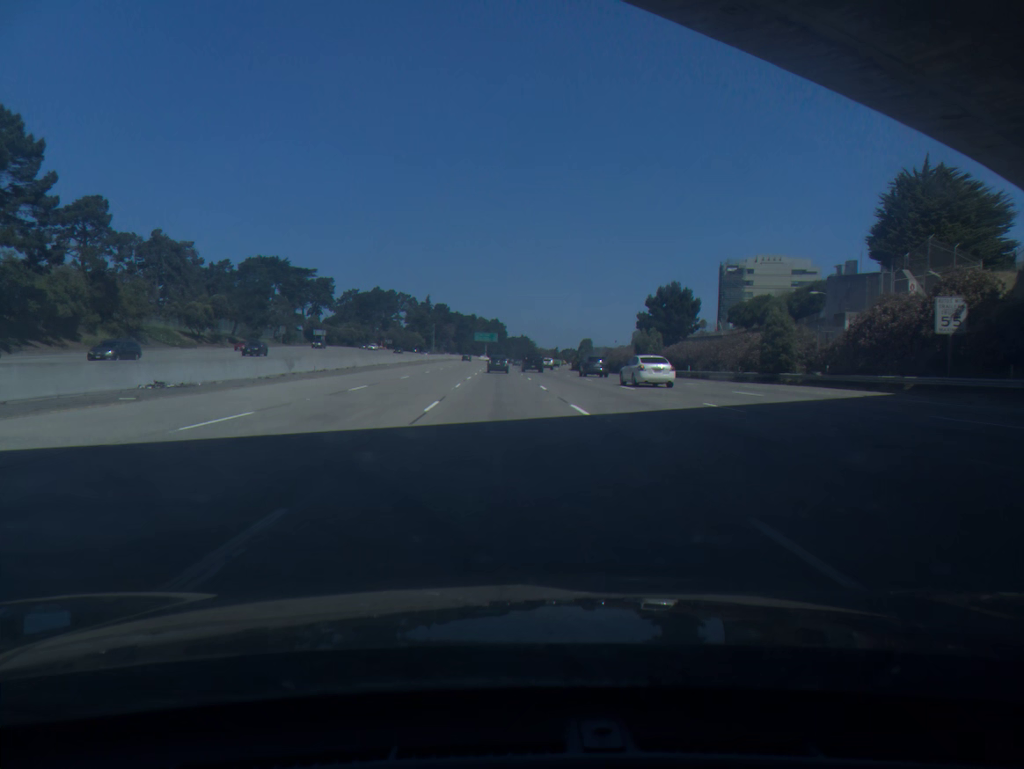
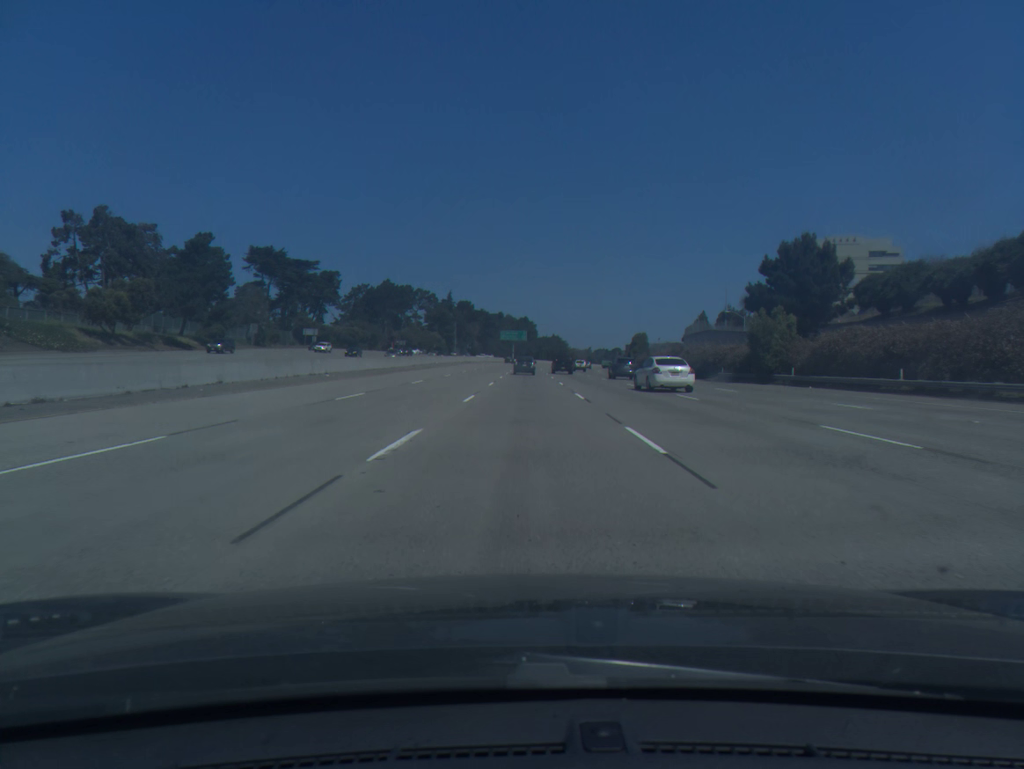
(-0.8, +35.0) m; -2°
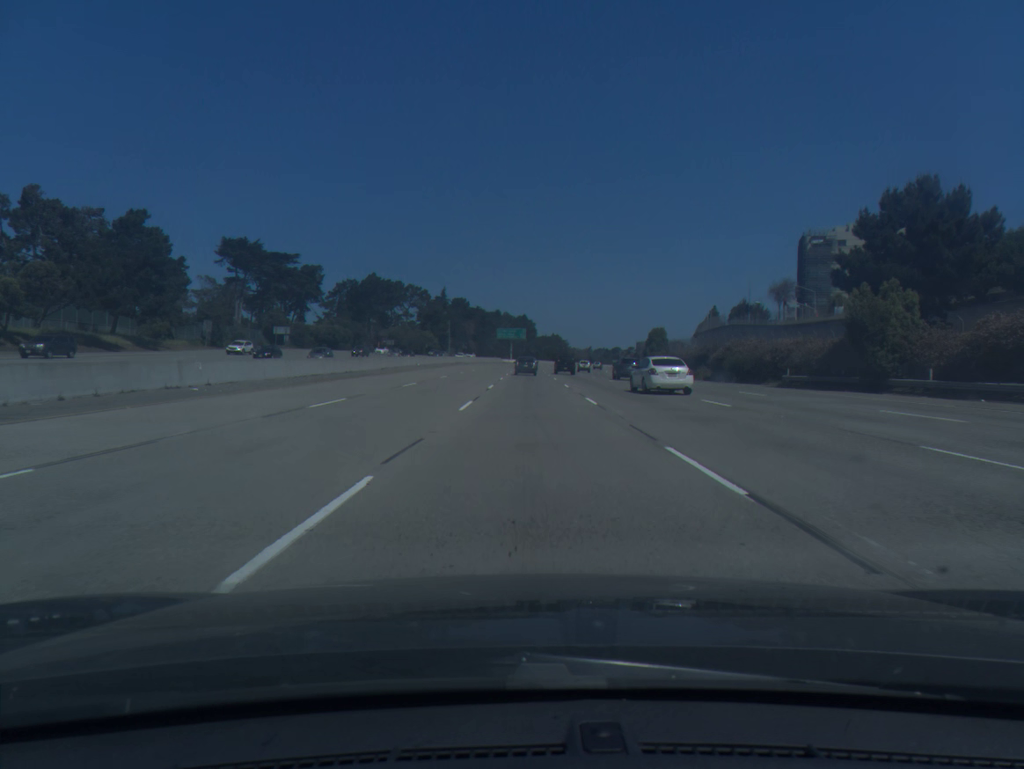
(0.0, +17.6) m; 0°
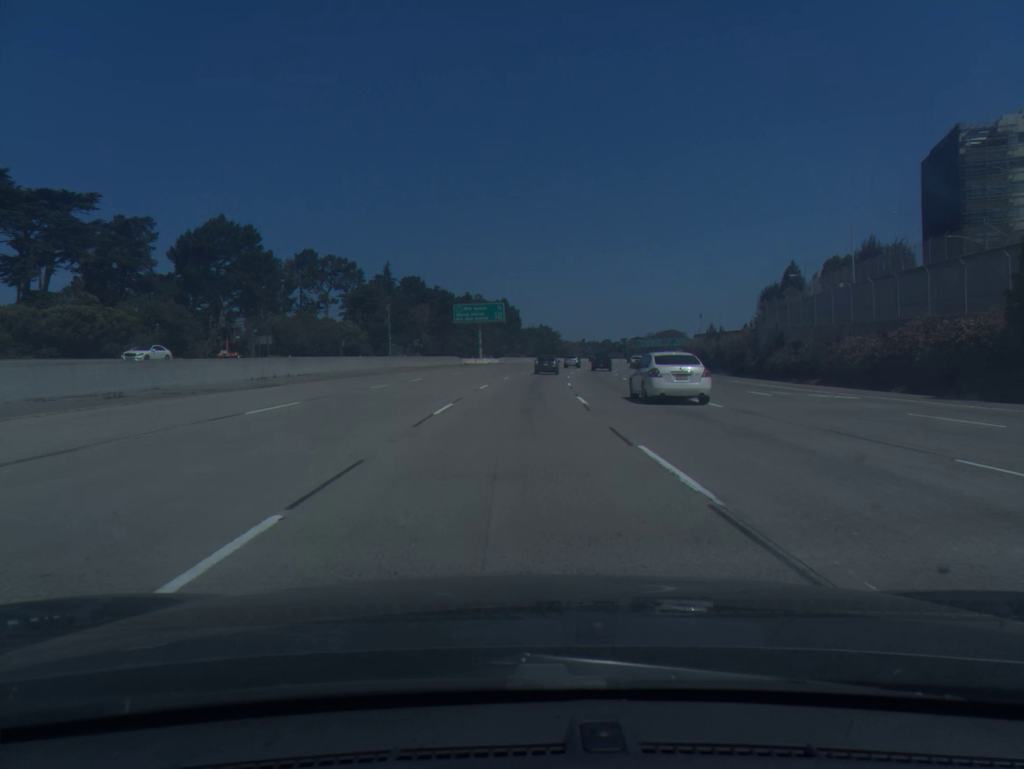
(+1.1, +87.5) m; +1°
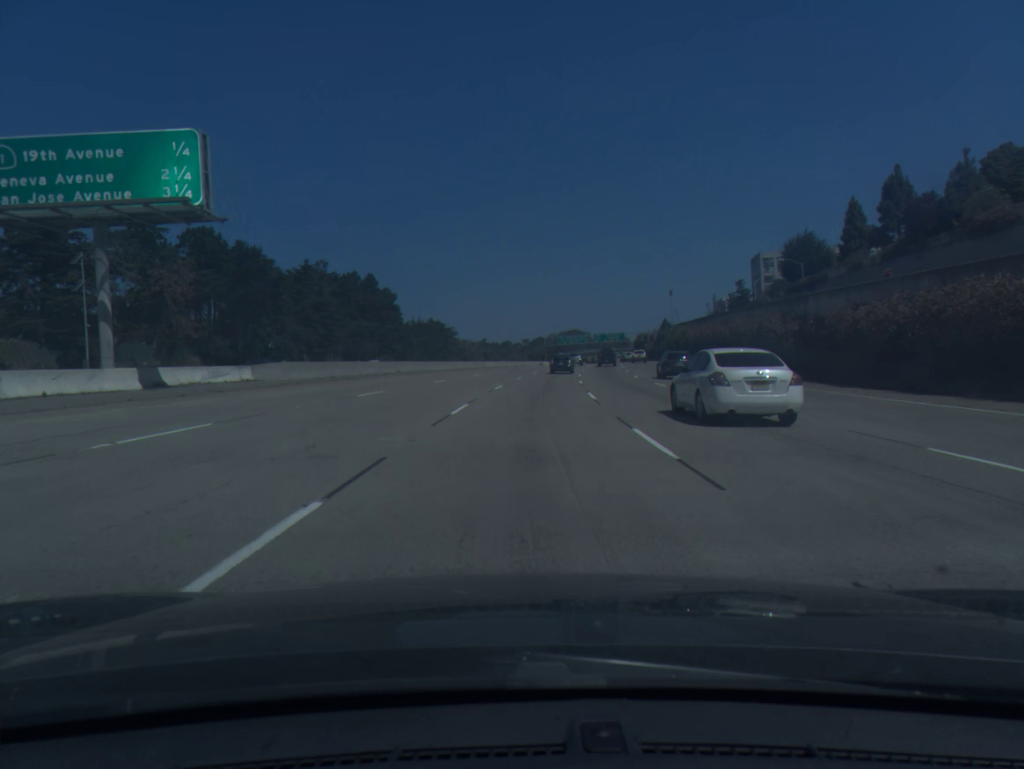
(+4.5, +85.0) m; +7°
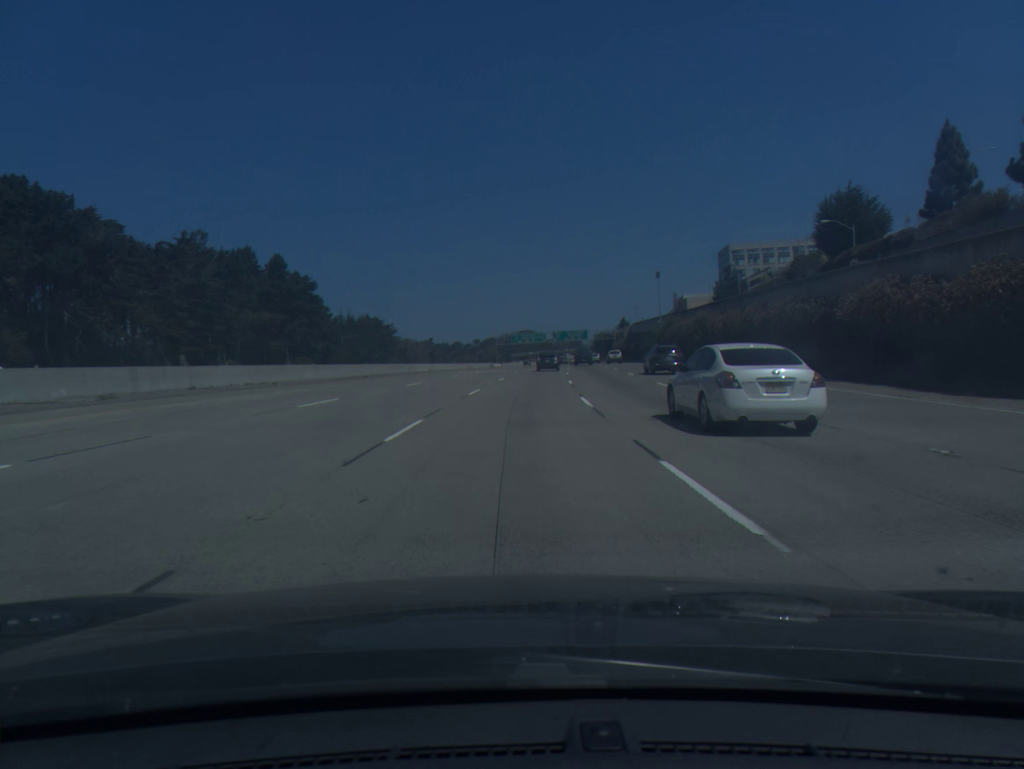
(+1.1, +33.9) m; +4°
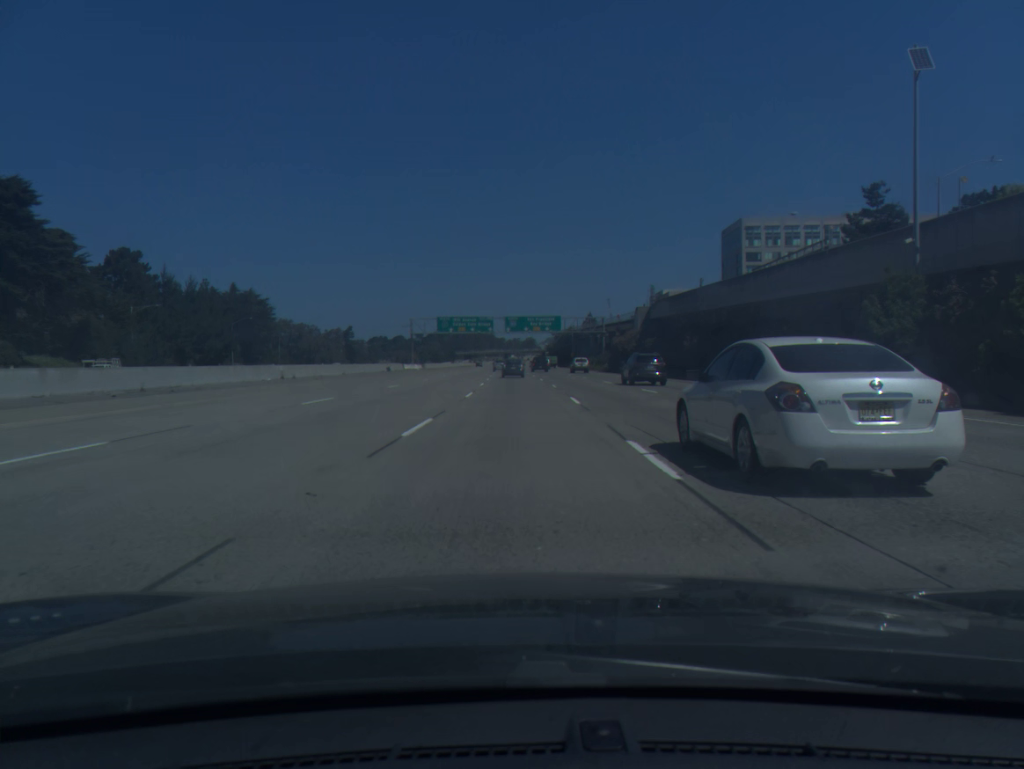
(+3.7, +84.7) m; +4°
